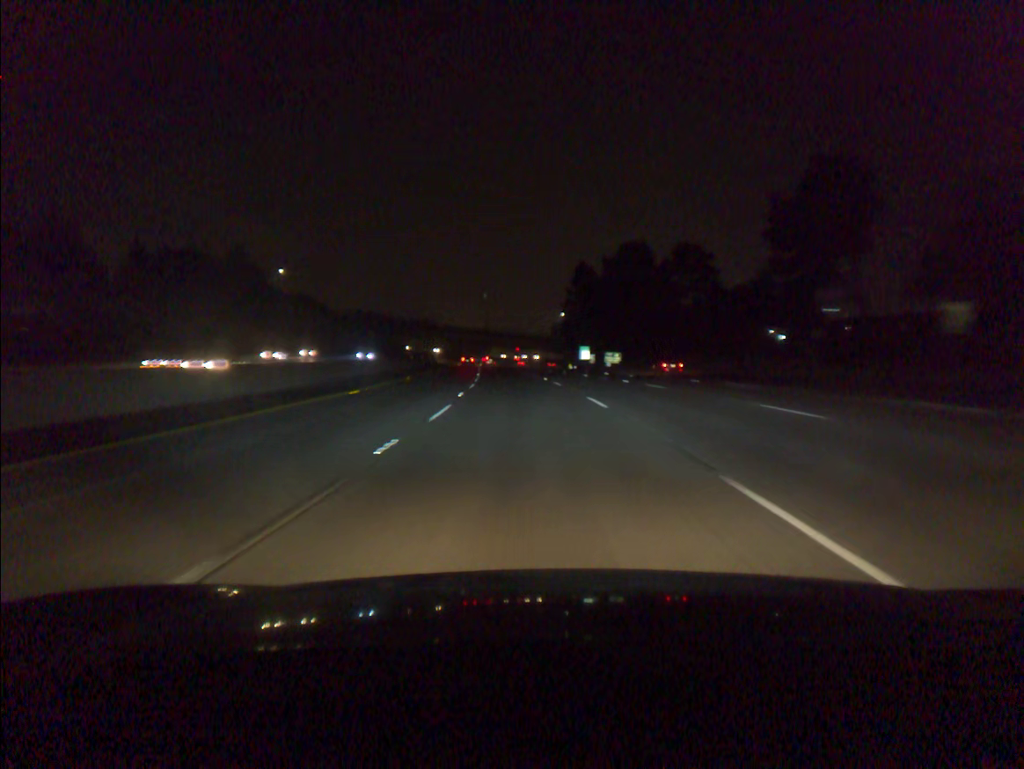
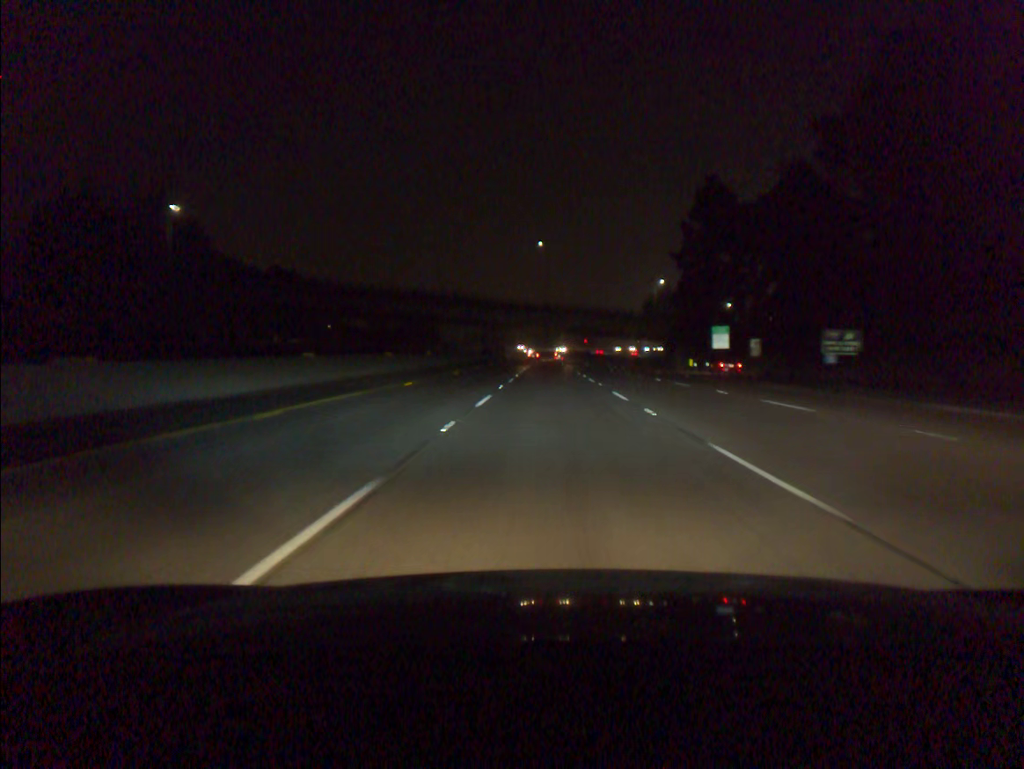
(-4.9, +84.5) m; -5°
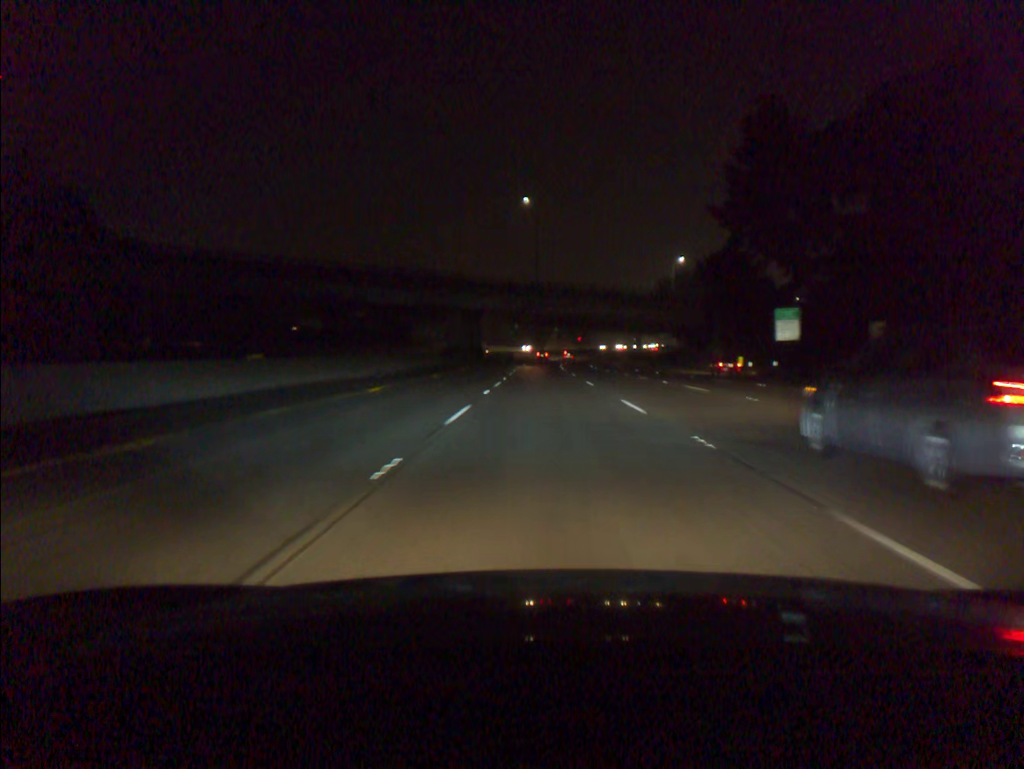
(+0.2, +33.8) m; +1°
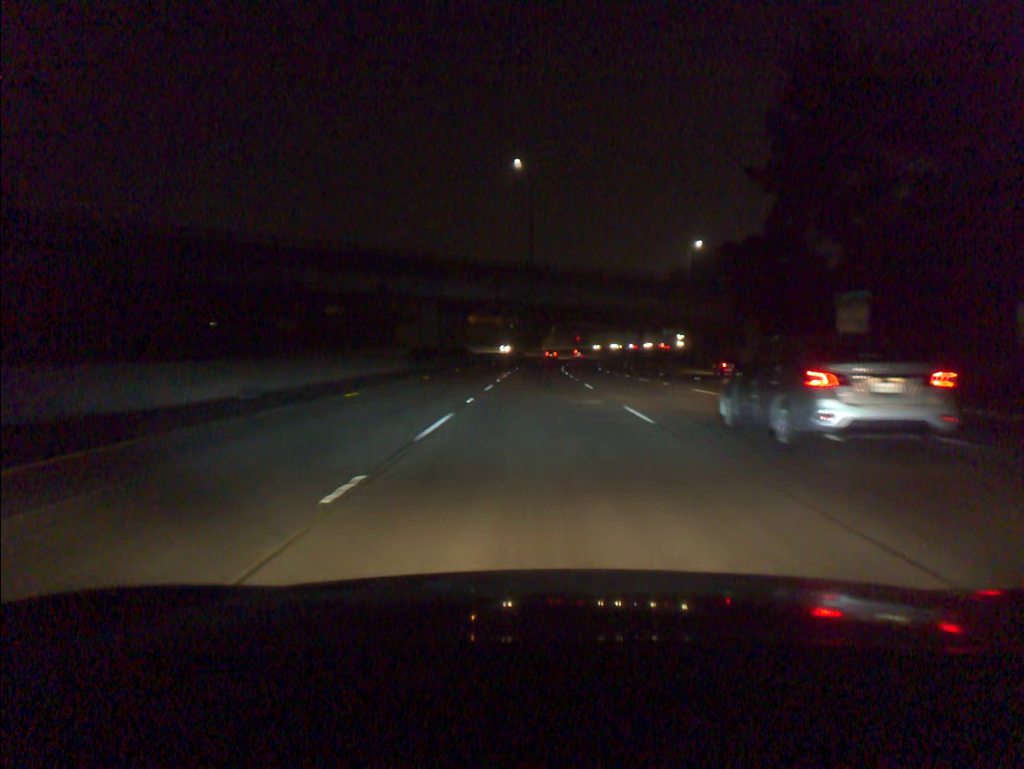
(0.0, +16.8) m; 0°
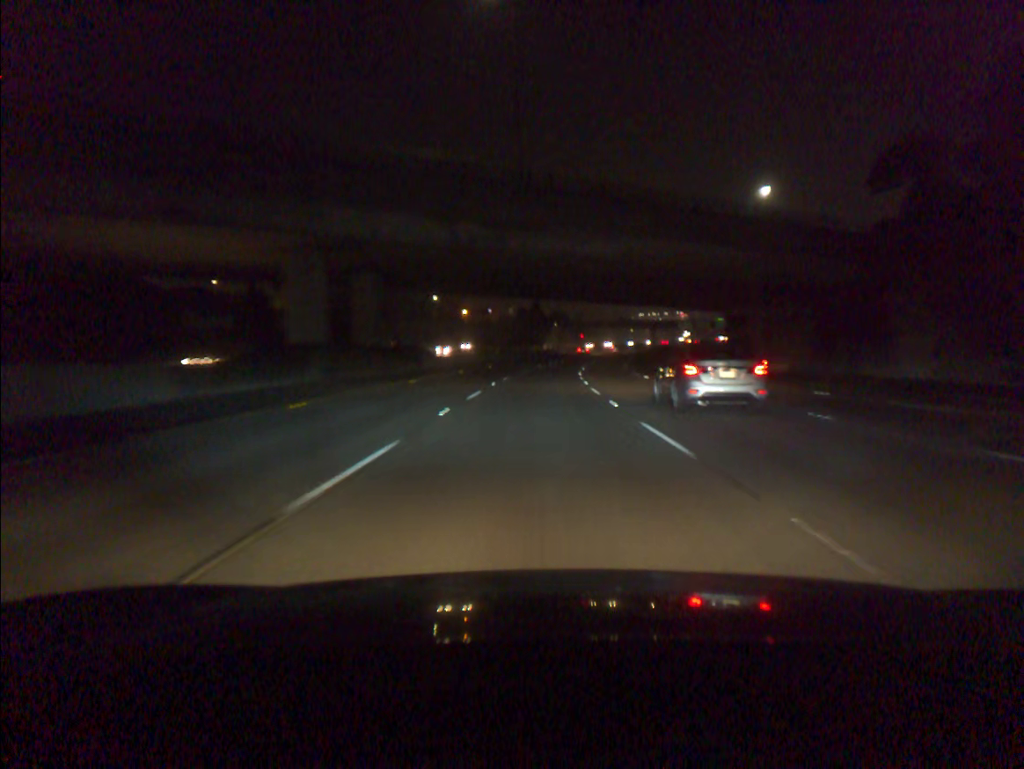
(0.0, +33.6) m; 0°
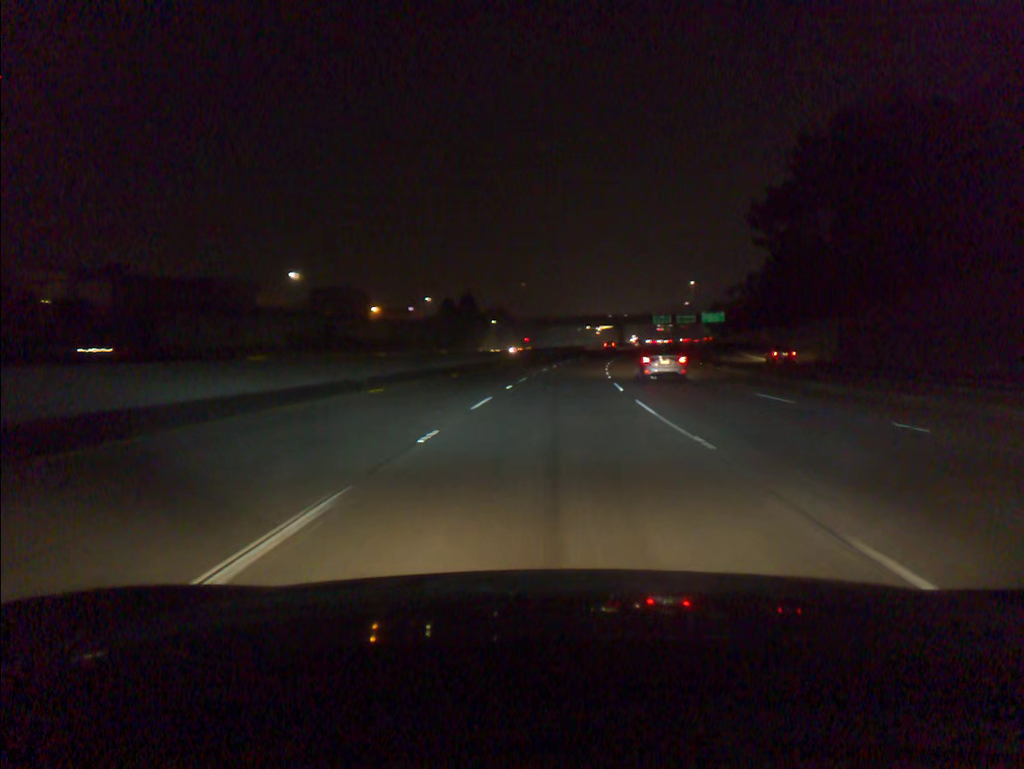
(+1.6, +66.9) m; +4°
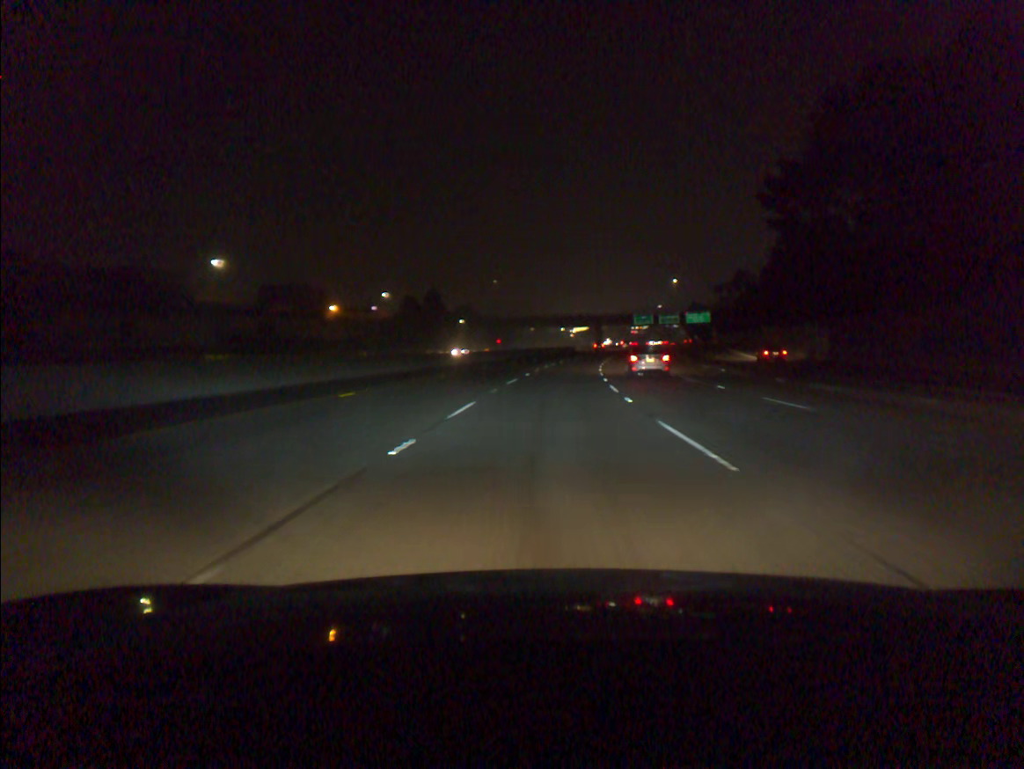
(+0.3, +16.7) m; +2°
